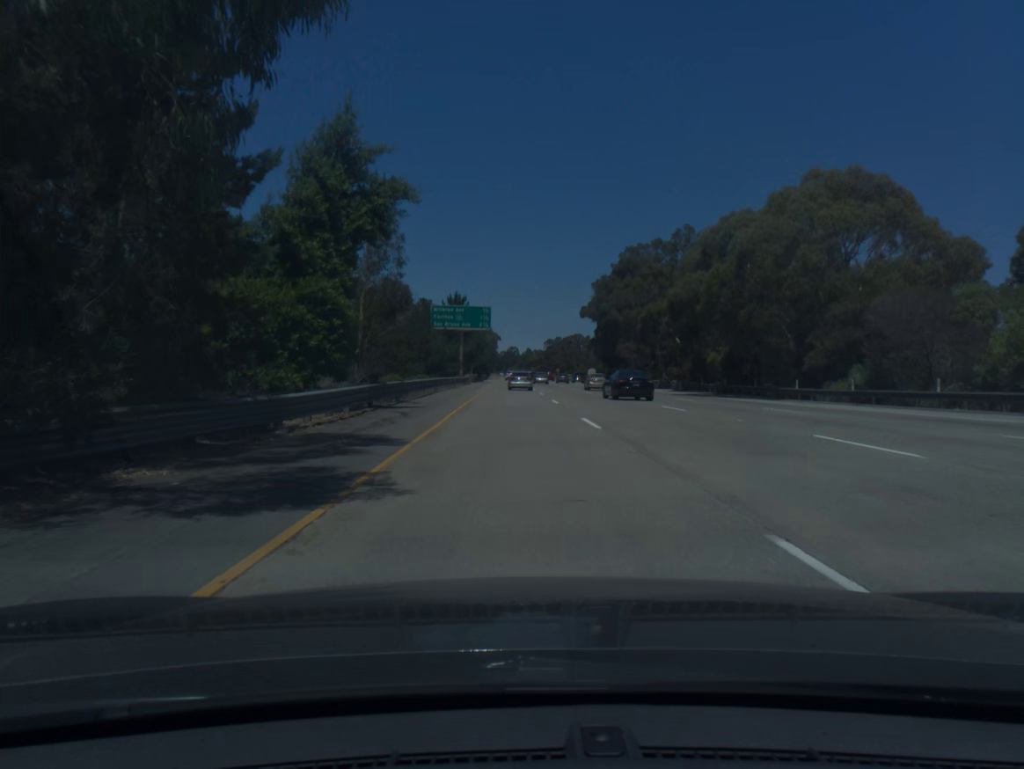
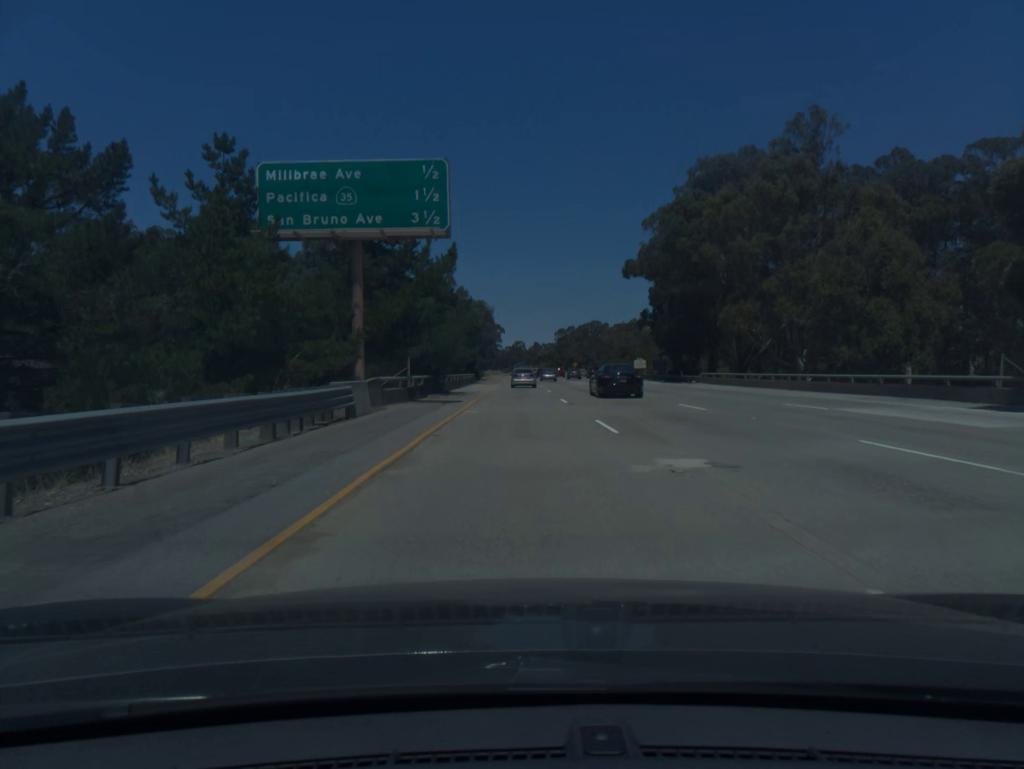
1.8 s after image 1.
(-0.7, +60.1) m; -1°
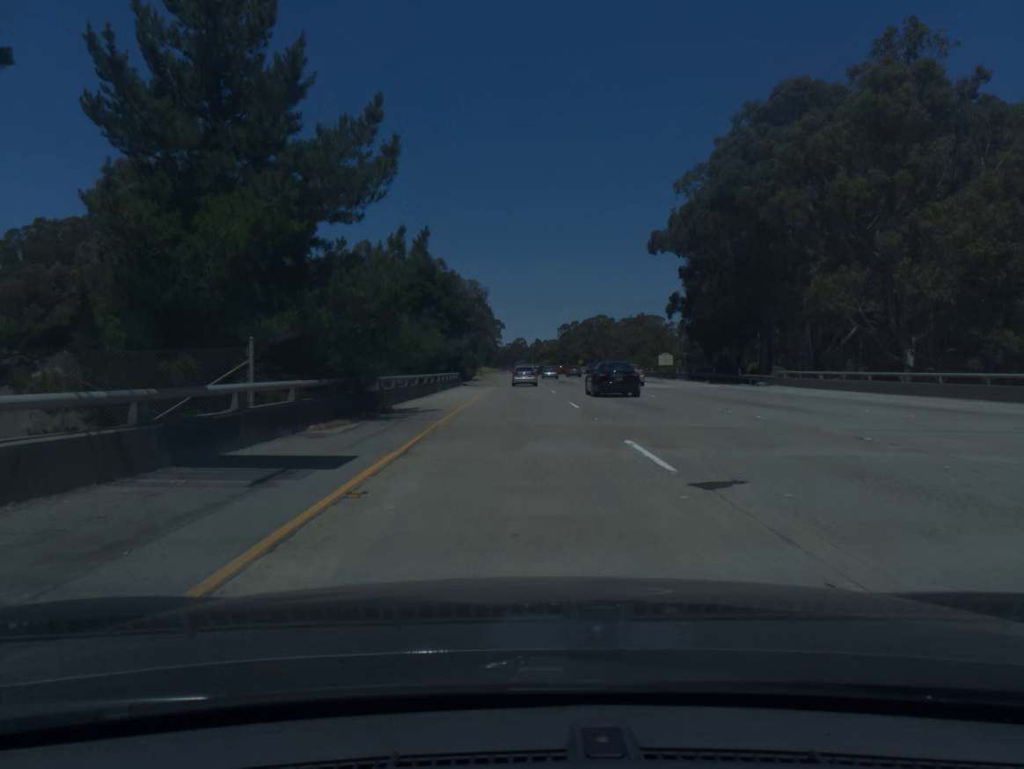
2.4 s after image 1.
(0.0, +20.2) m; 0°
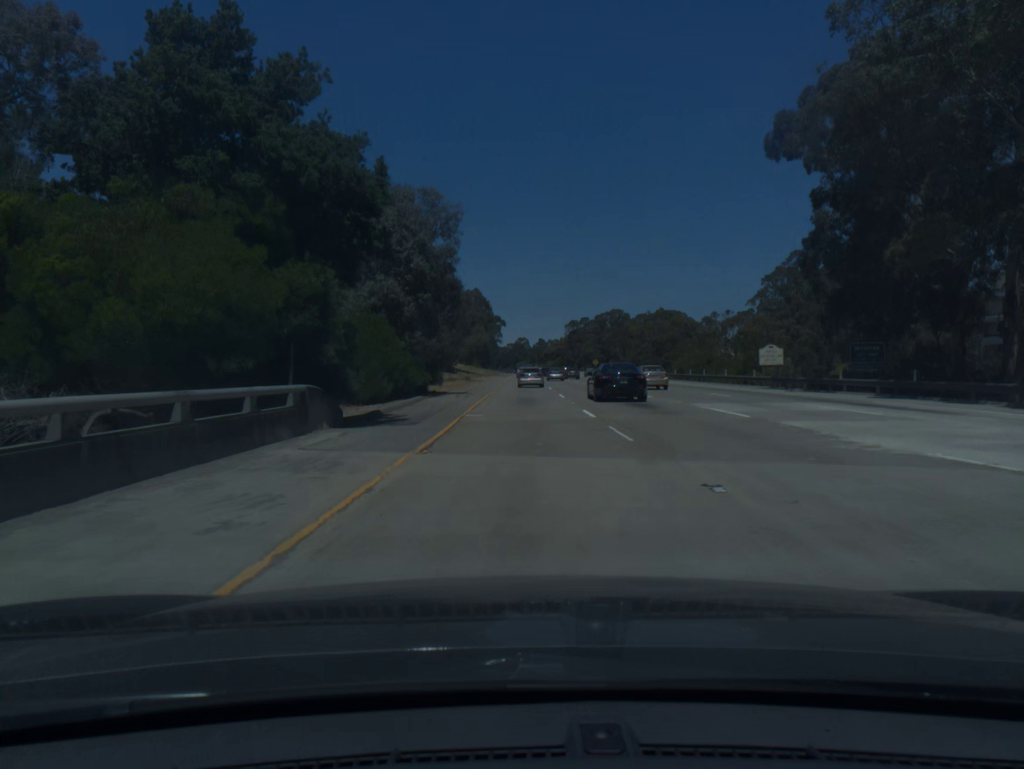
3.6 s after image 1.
(-0.1, +40.4) m; 0°
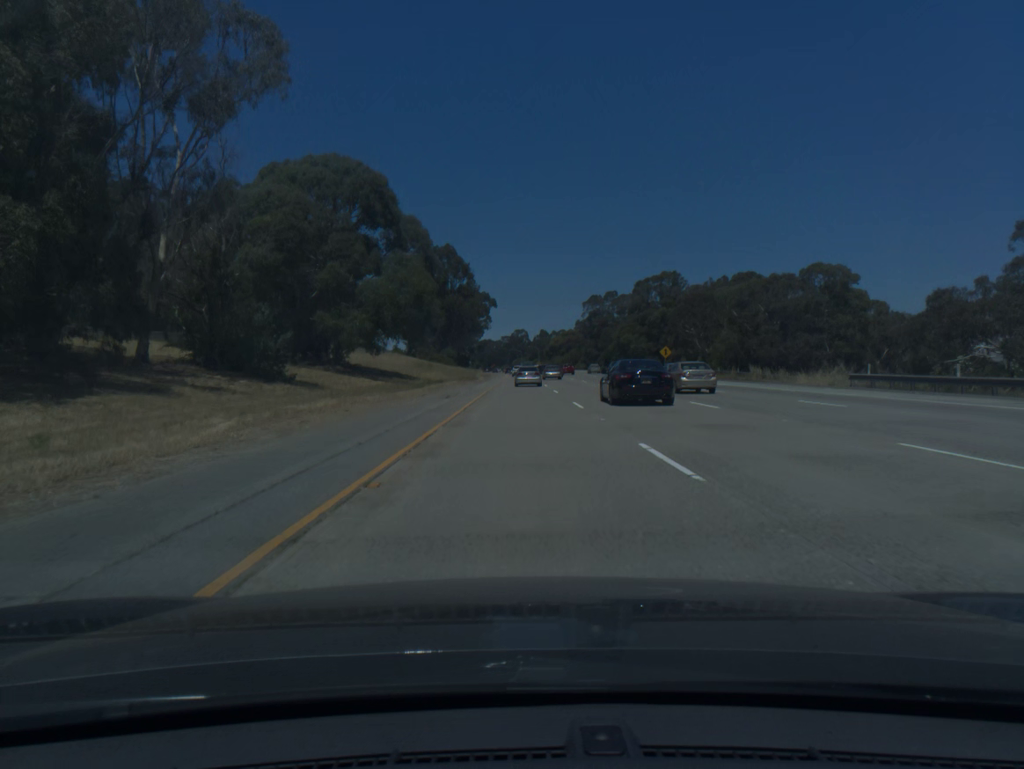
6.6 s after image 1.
(+0.4, +100.4) m; 0°
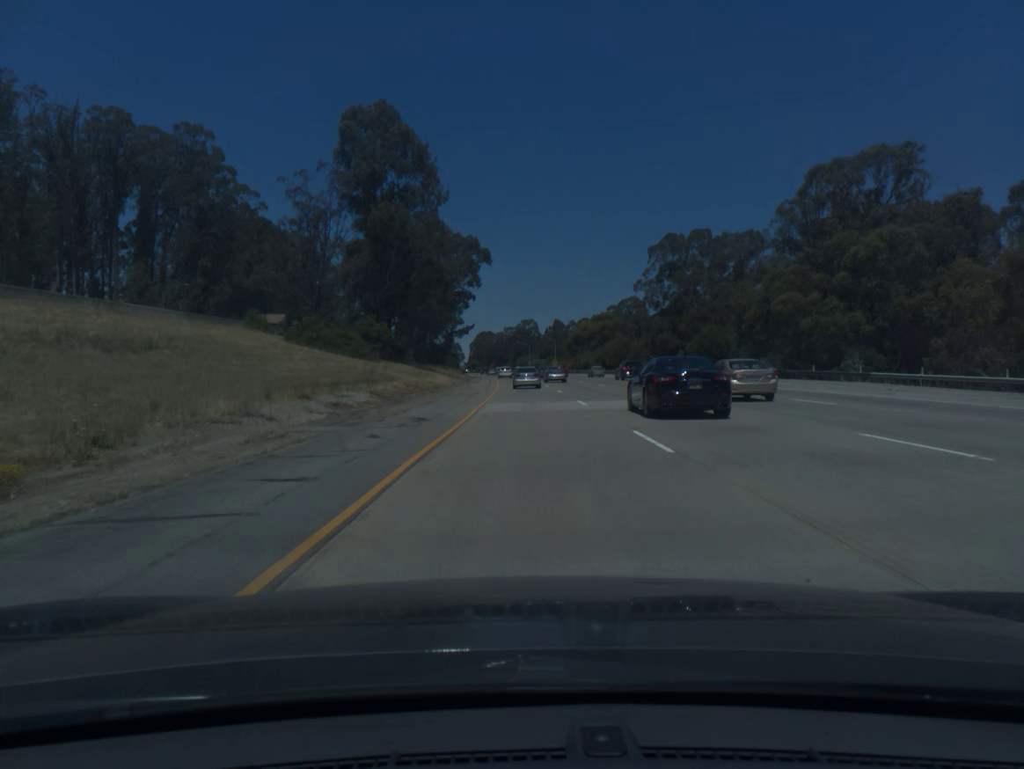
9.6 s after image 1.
(-0.2, +100.3) m; -1°
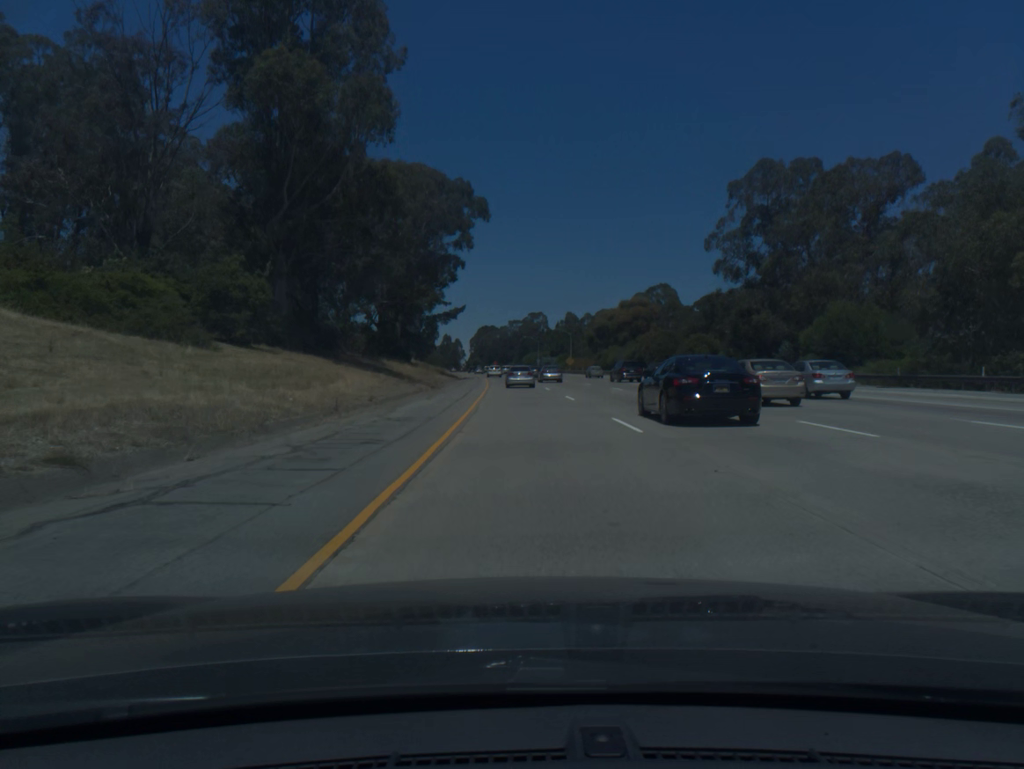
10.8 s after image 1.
(0.0, +40.2) m; 0°
